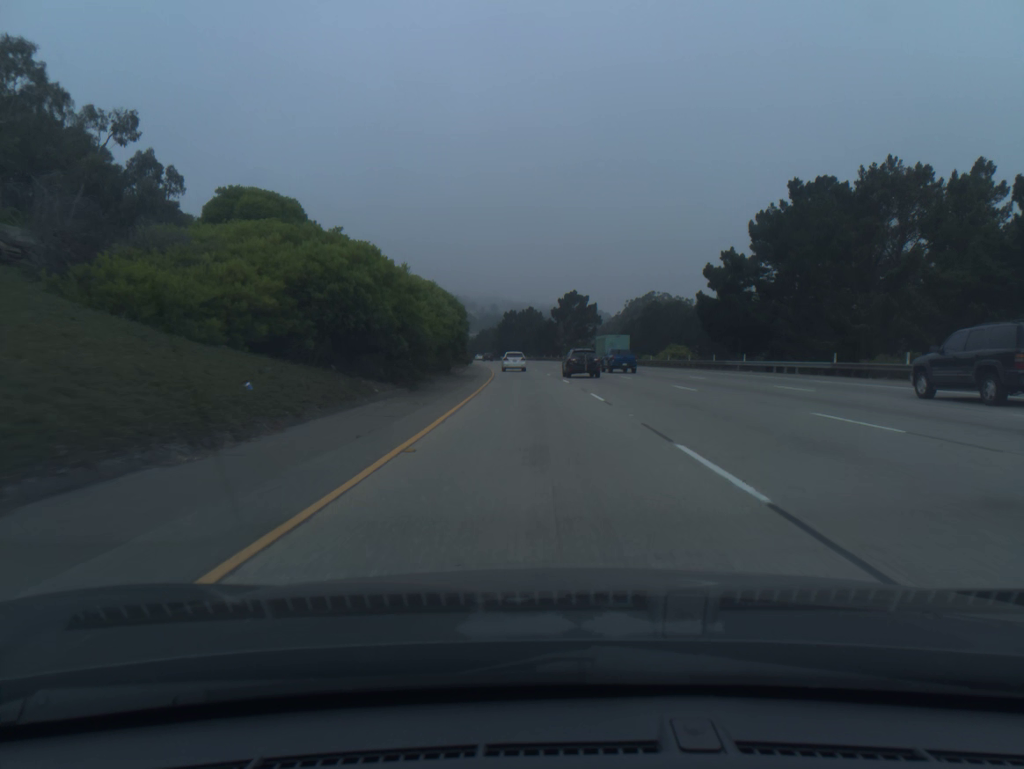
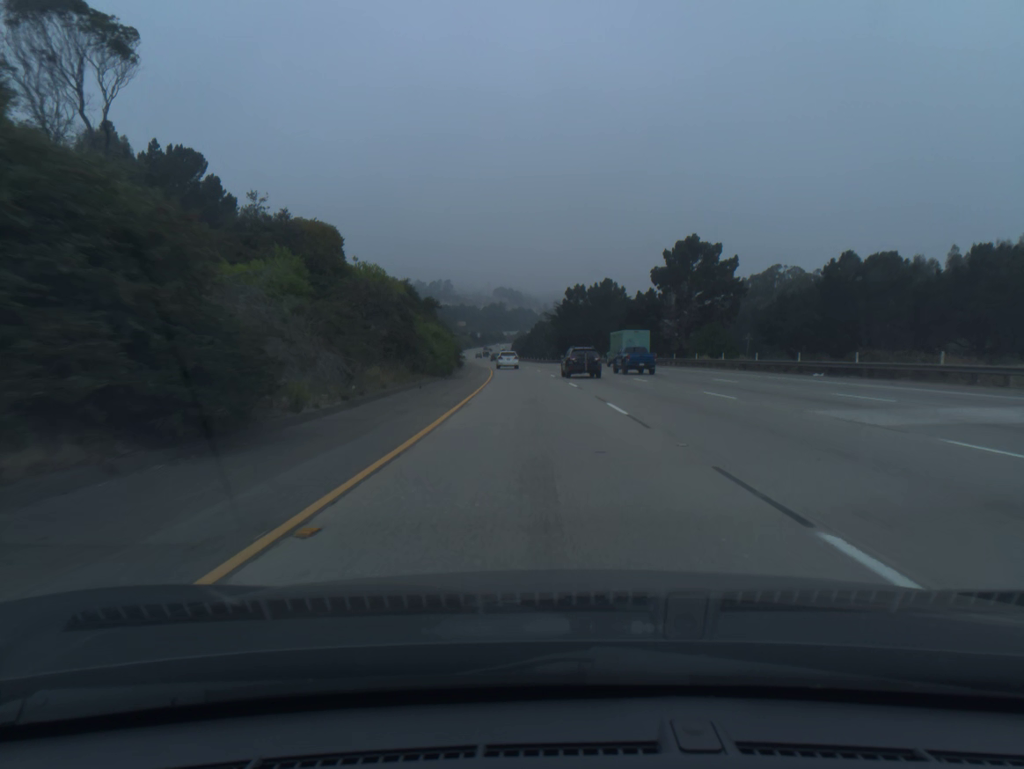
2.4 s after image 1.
(-3.1, +77.6) m; -5°
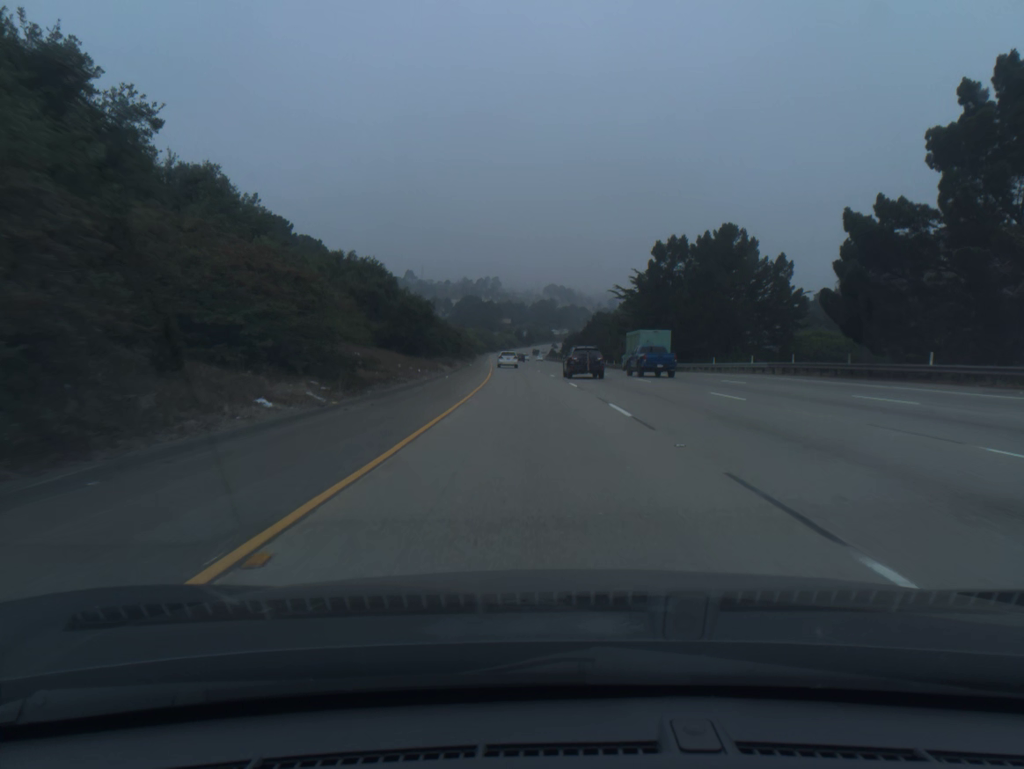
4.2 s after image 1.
(-1.9, +59.1) m; -4°
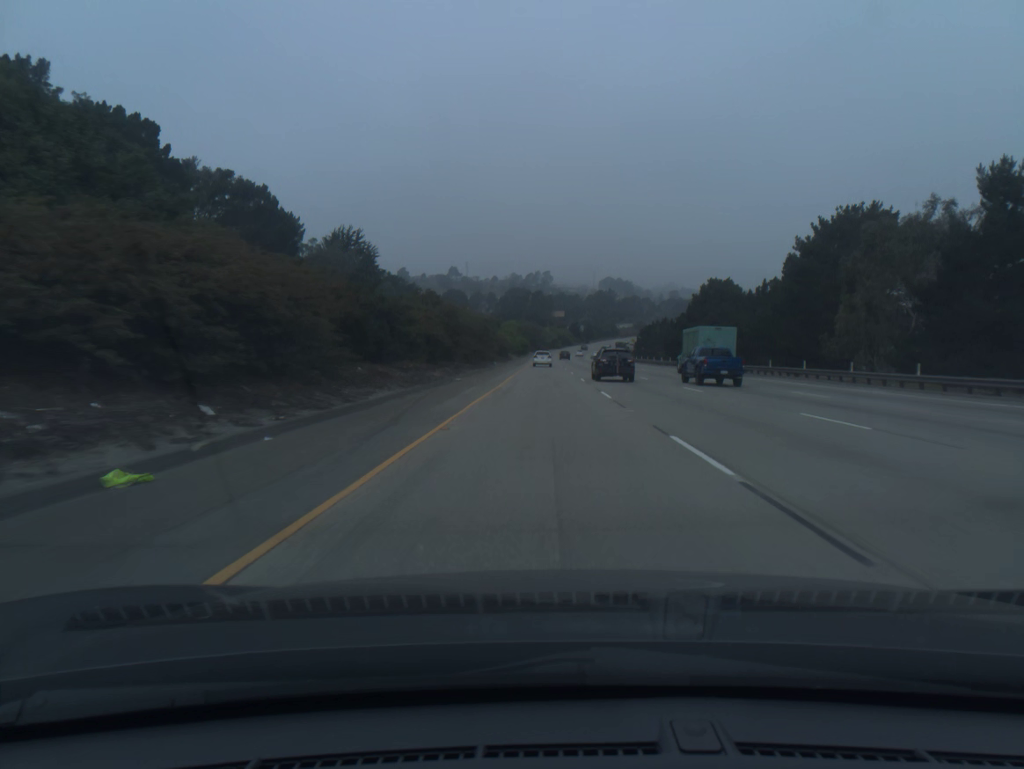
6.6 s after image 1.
(-3.3, +79.8) m; -4°
